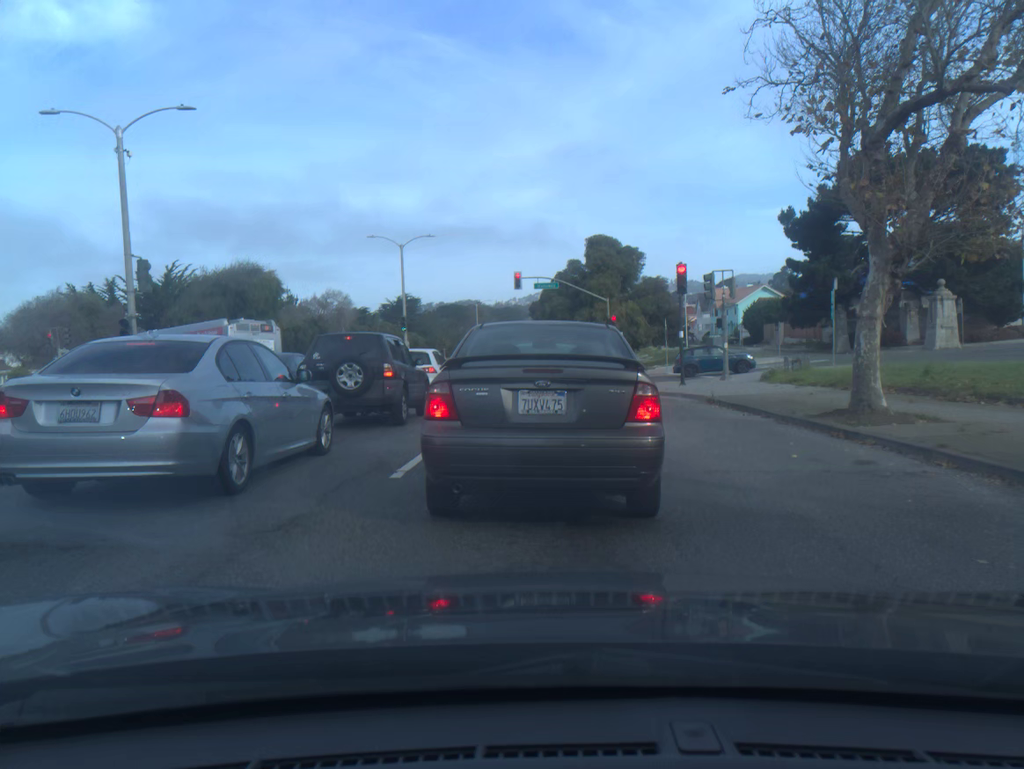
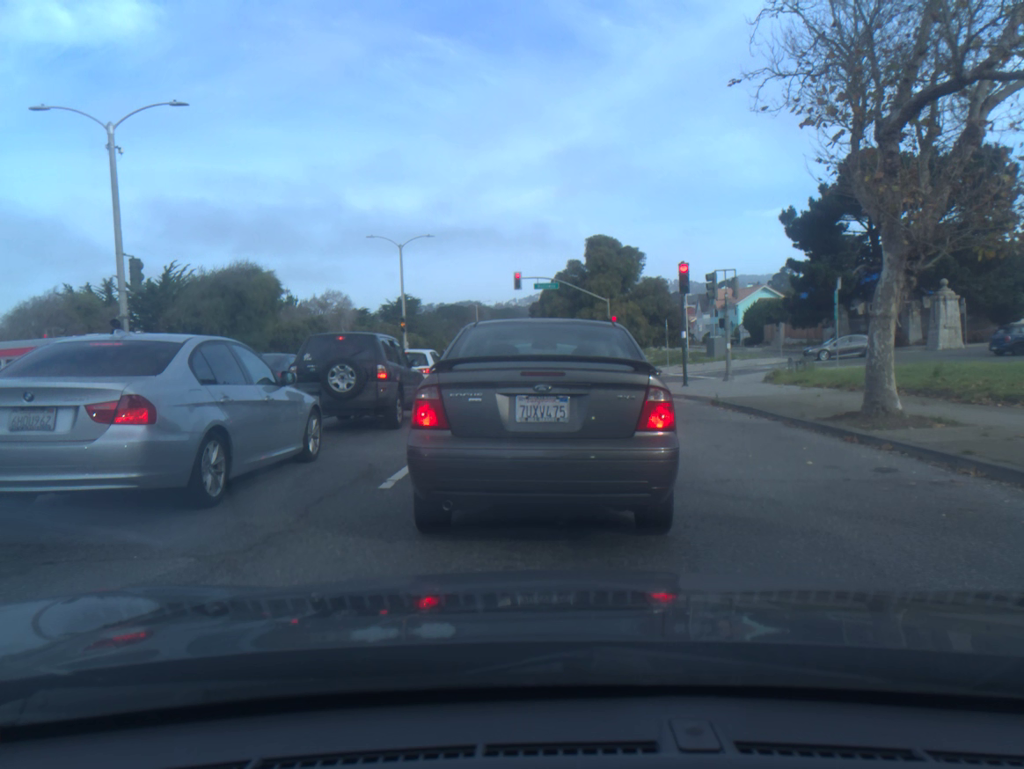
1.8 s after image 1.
(0.0, +0.6) m; 0°
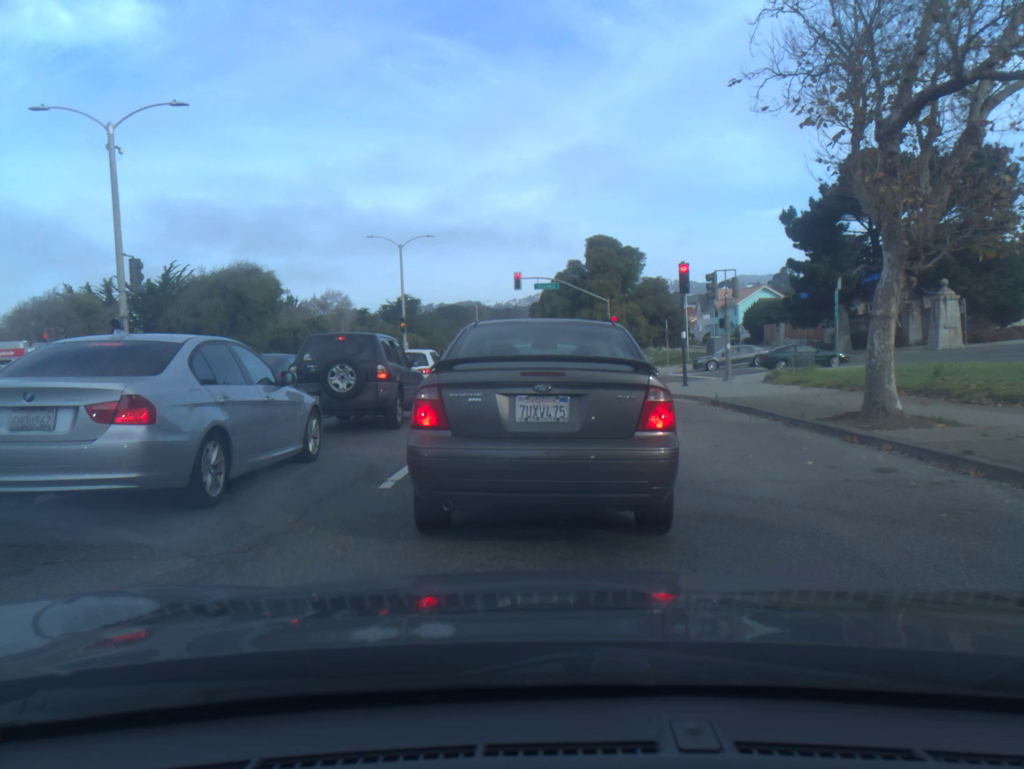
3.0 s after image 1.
(0.0, 0.0) m; 0°
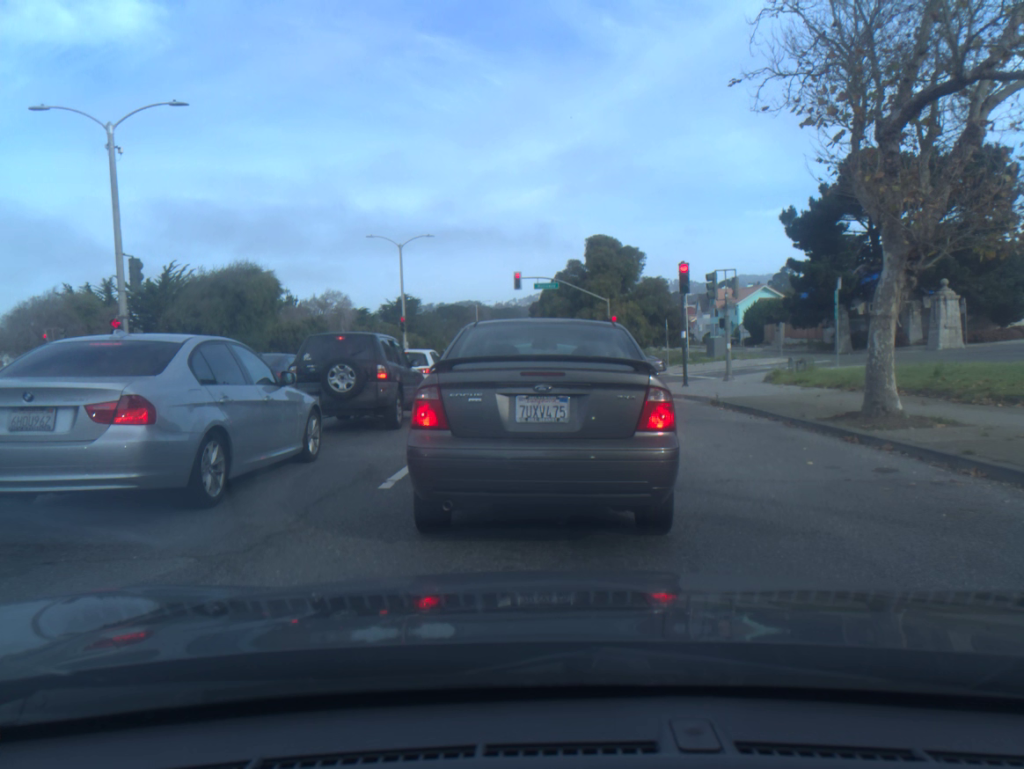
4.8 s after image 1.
(0.0, 0.0) m; 0°
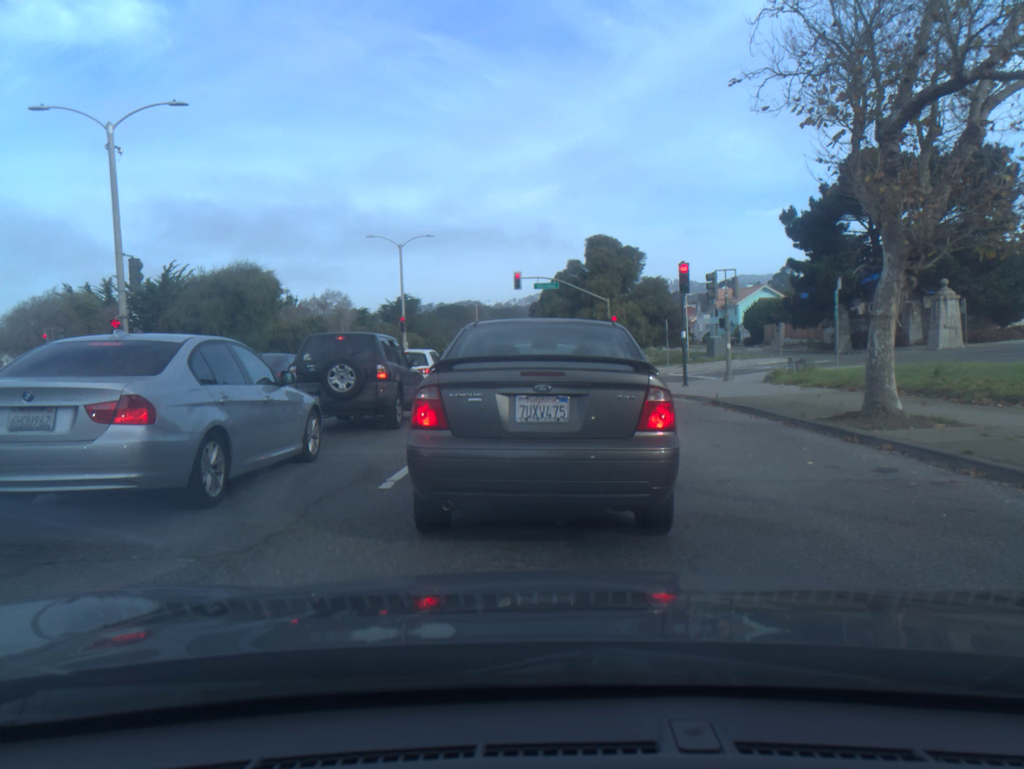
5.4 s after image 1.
(0.0, 0.0) m; 0°
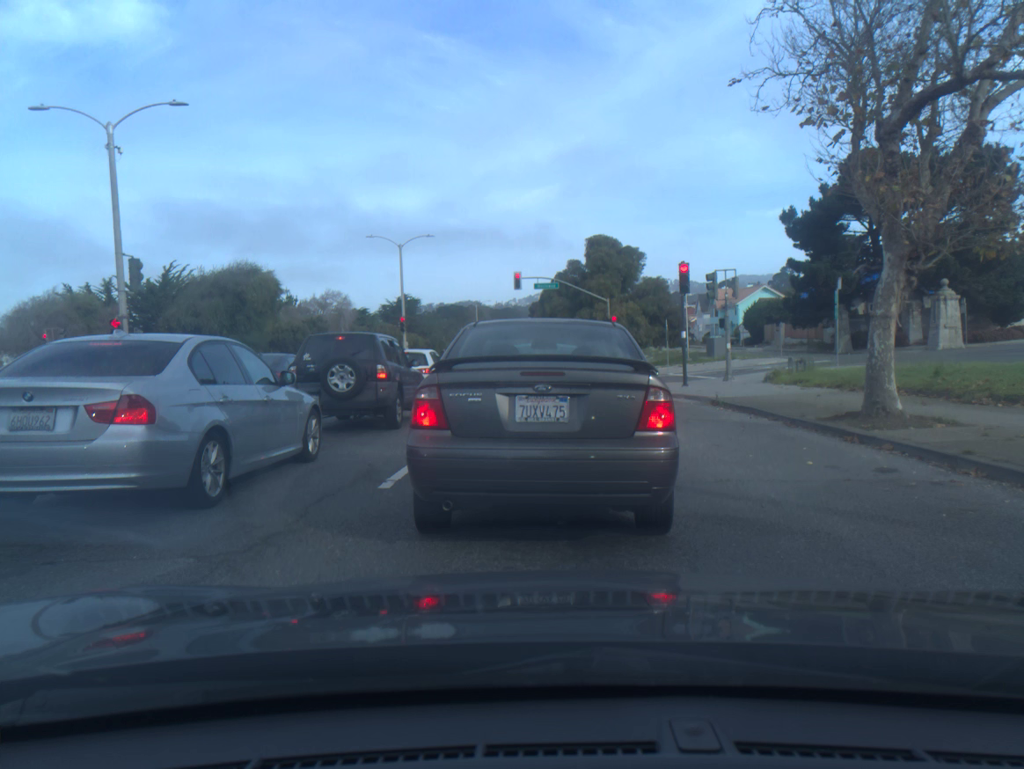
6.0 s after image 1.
(0.0, 0.0) m; 0°
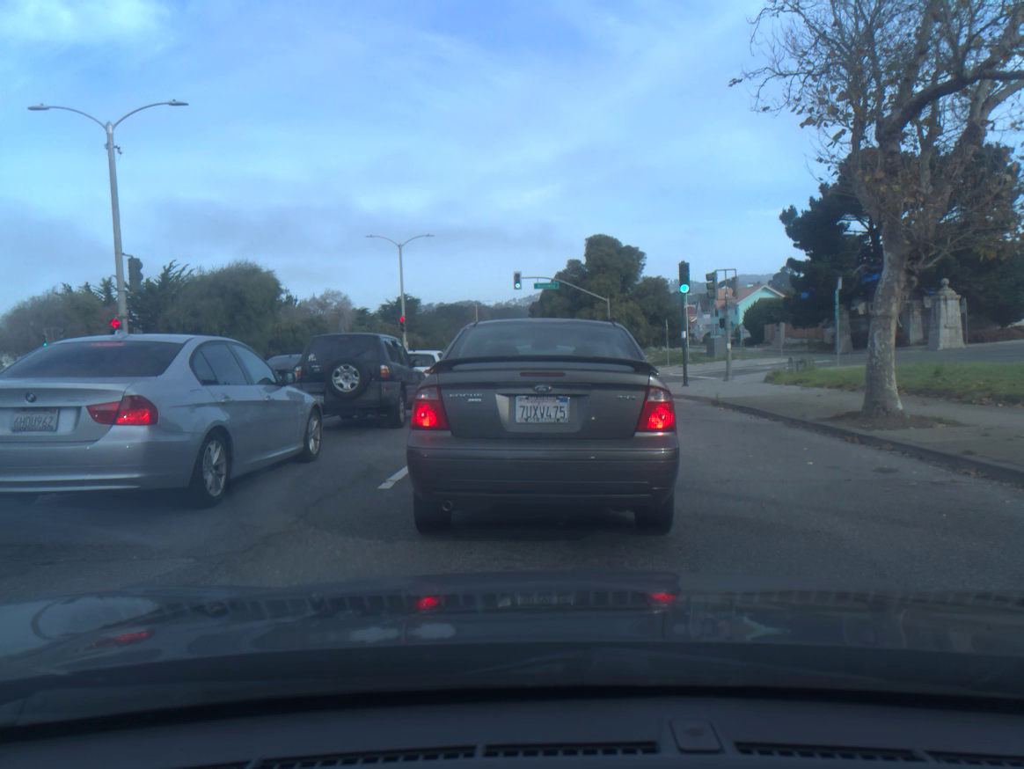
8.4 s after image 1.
(0.0, 0.0) m; 0°
